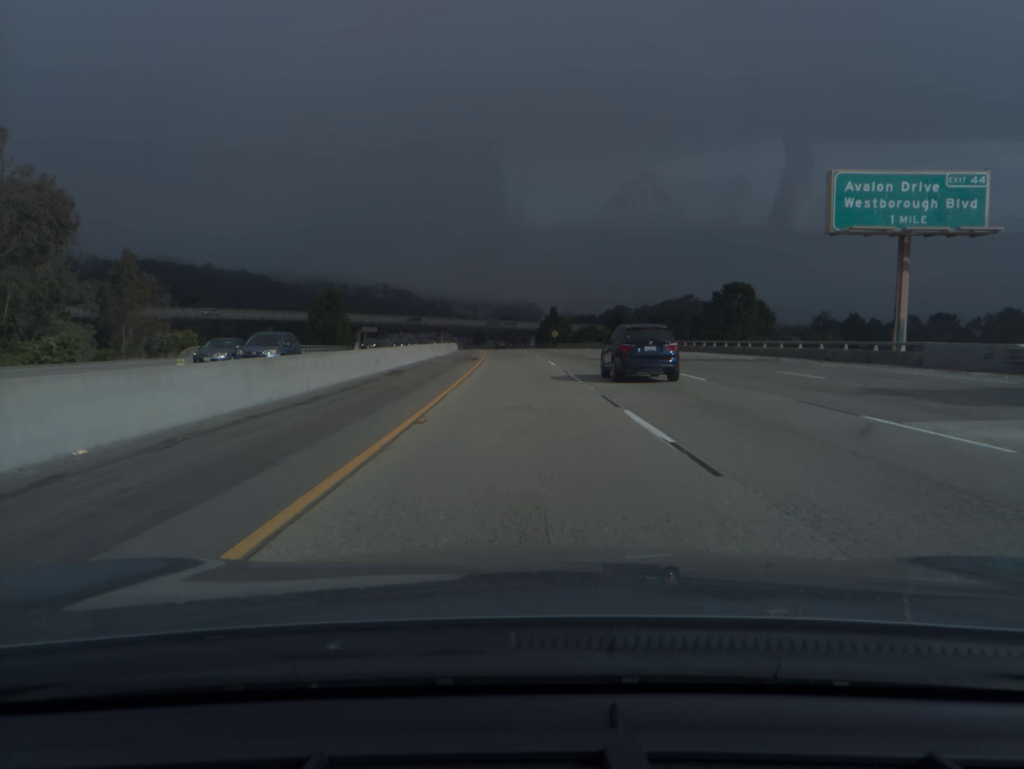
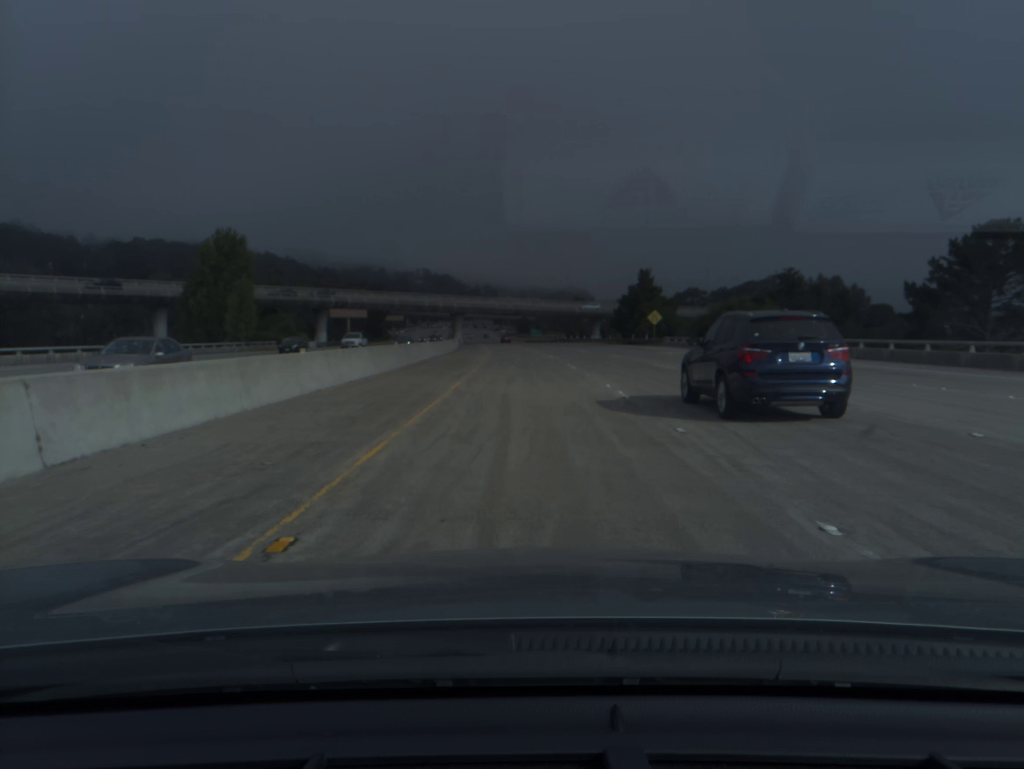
(-2.4, +80.9) m; -3°
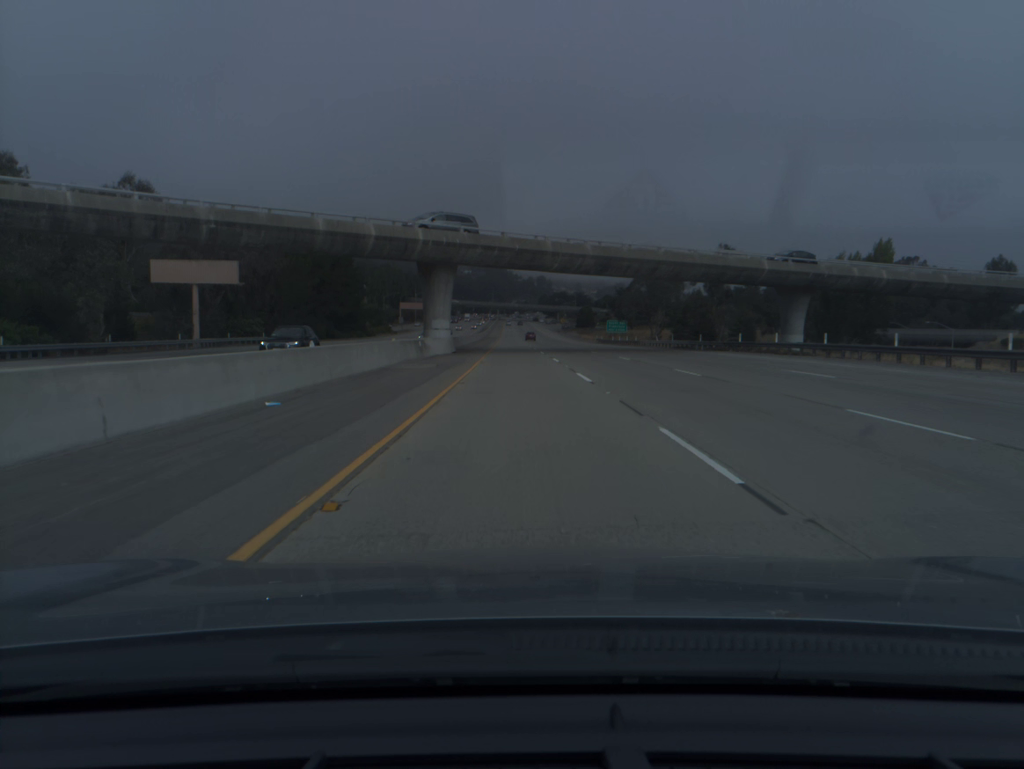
(-3.7, +100.9) m; -4°
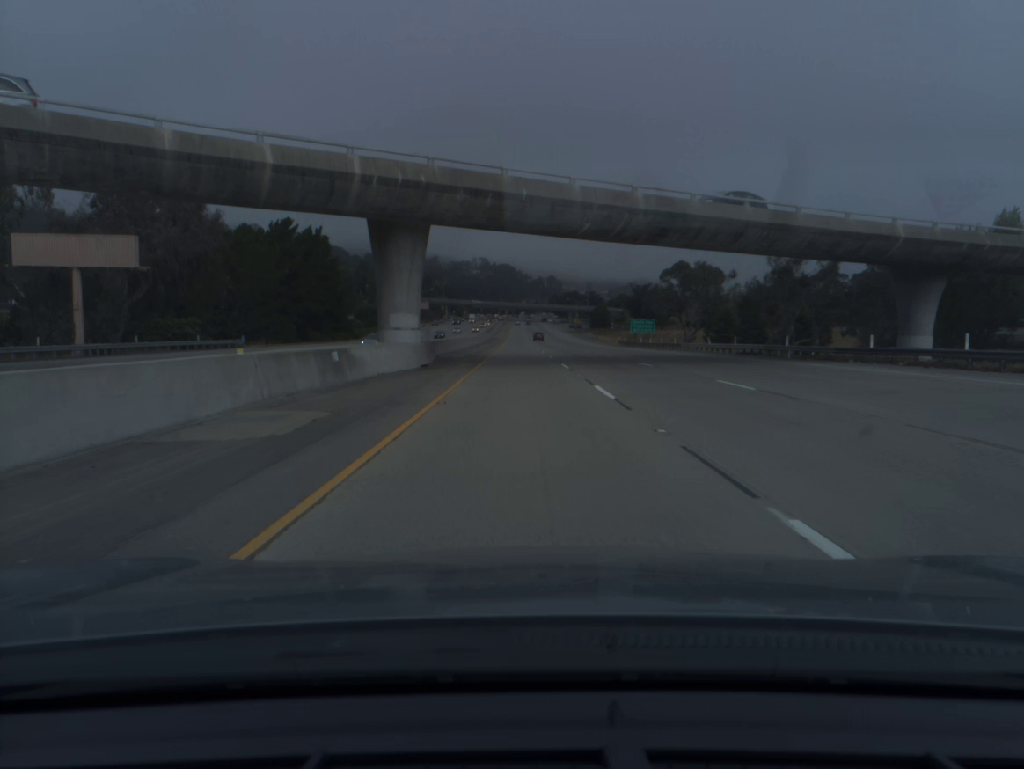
(-0.1, +20.1) m; -1°
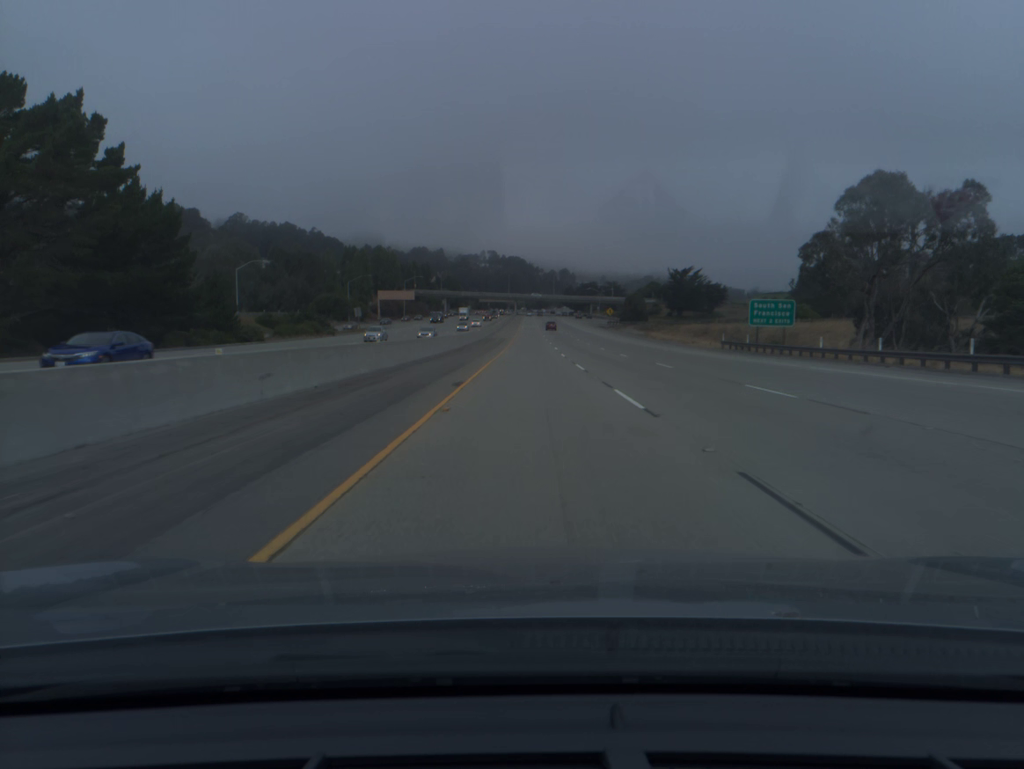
(-0.6, +60.2) m; -1°
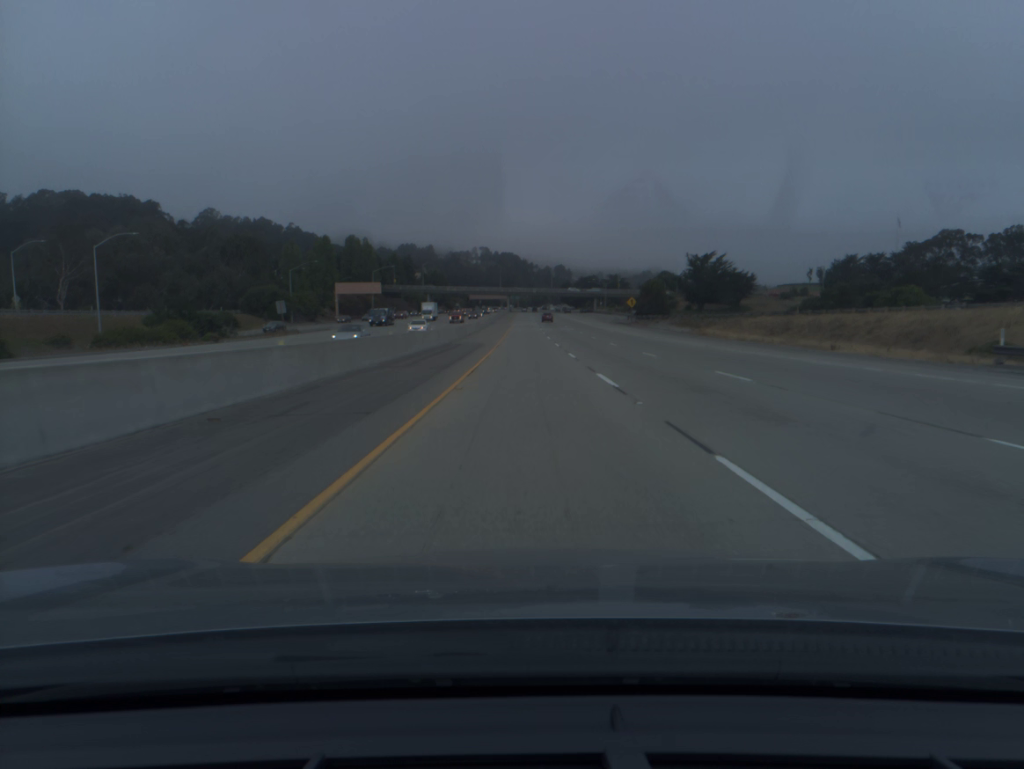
(+0.1, +39.9) m; 0°
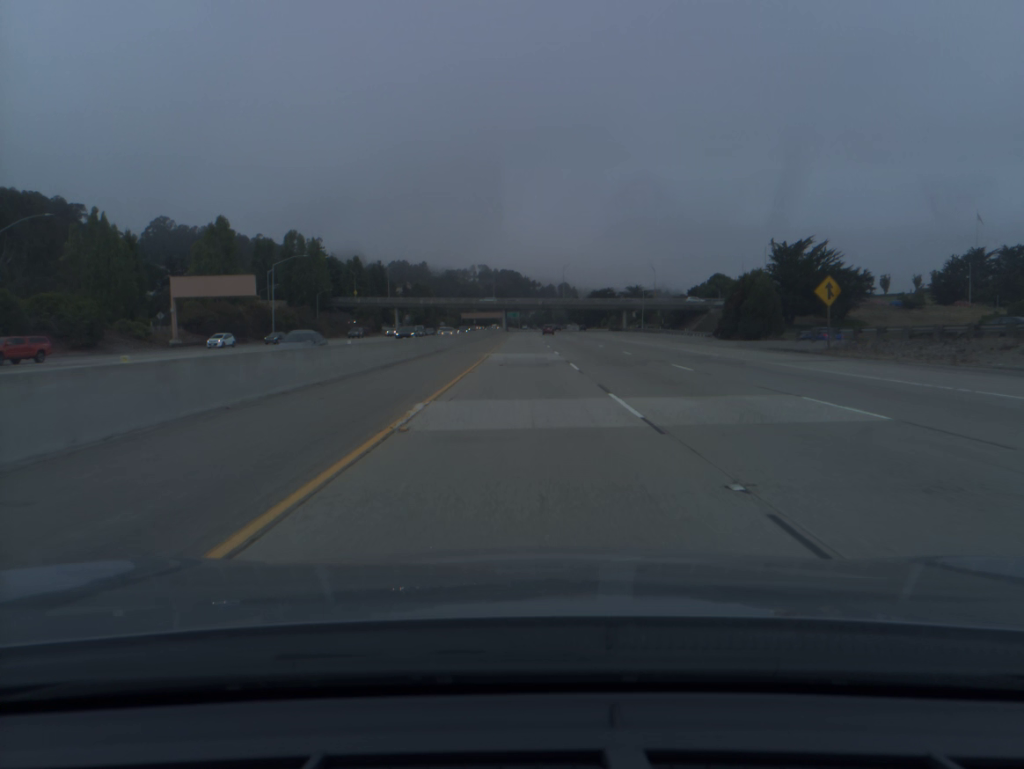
(+0.1, +79.6) m; 0°
